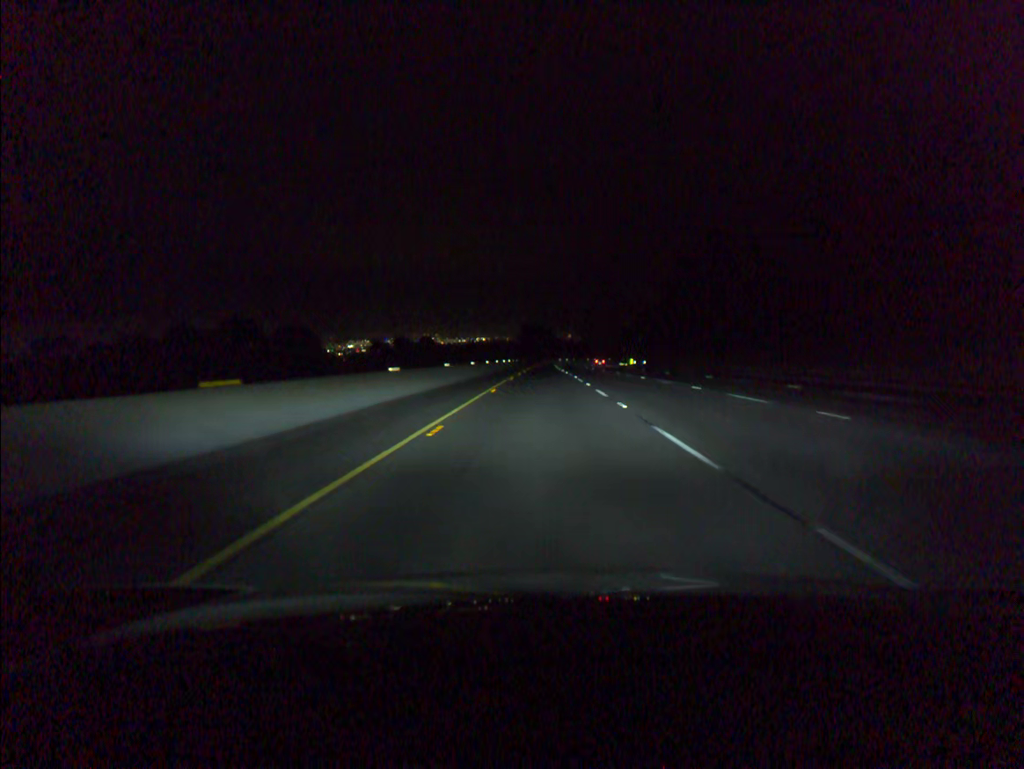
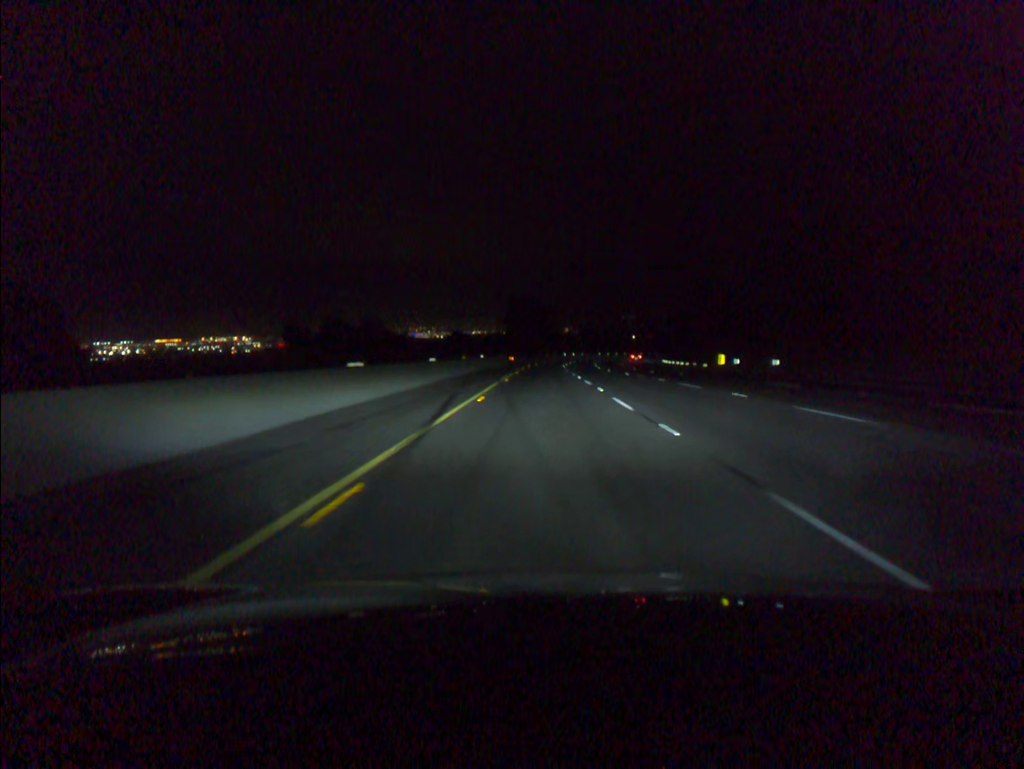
(0.0, +79.1) m; 0°
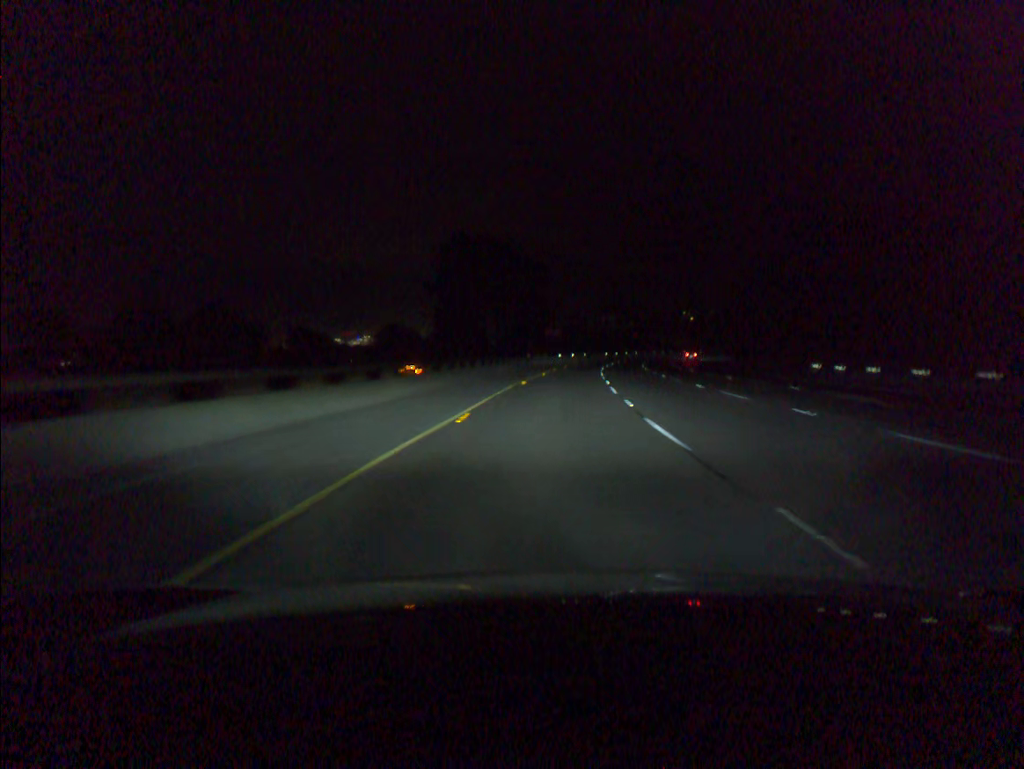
(+0.4, +79.2) m; +1°
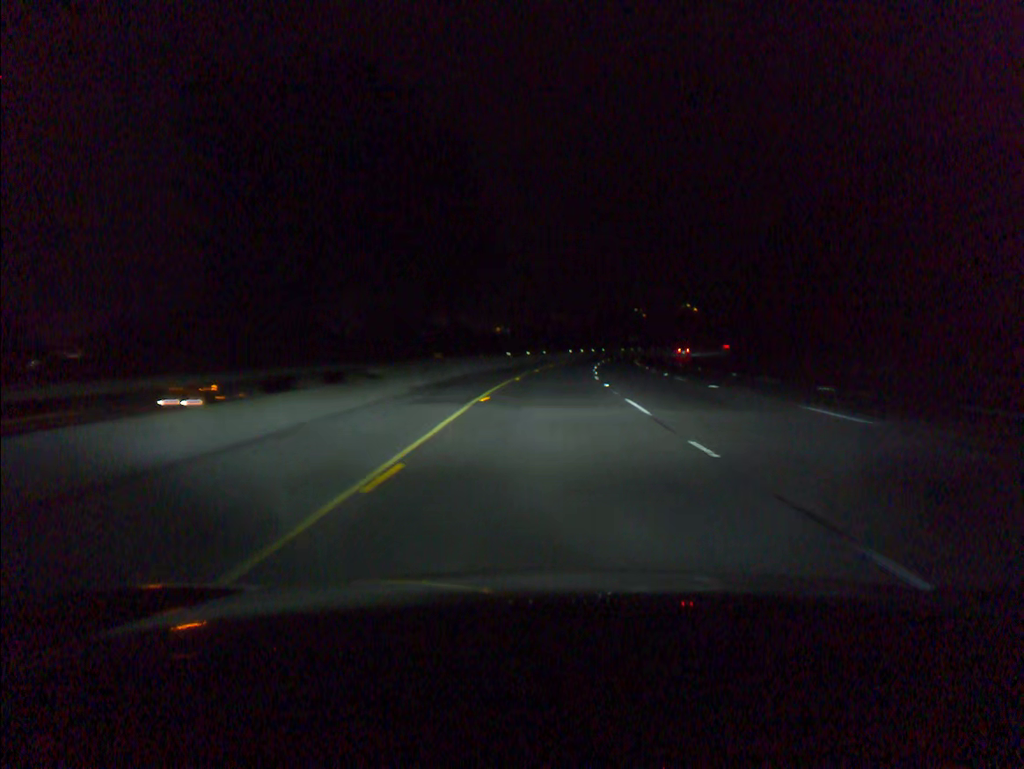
(+1.1, +39.6) m; +3°
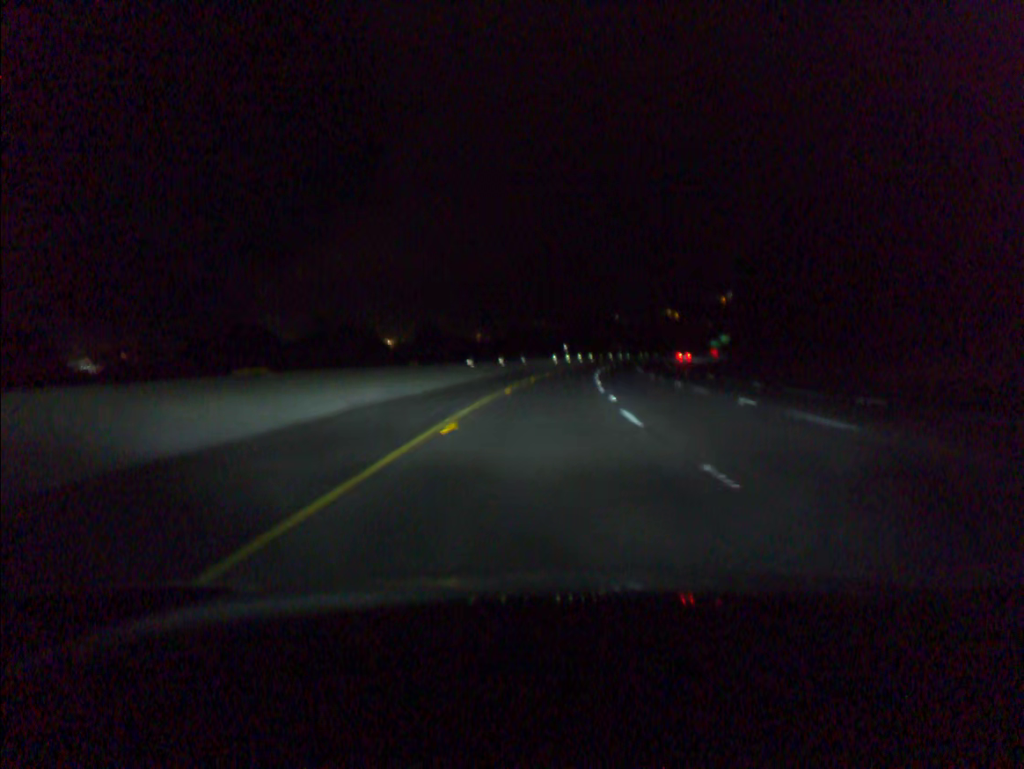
(+0.3, +19.8) m; +1°
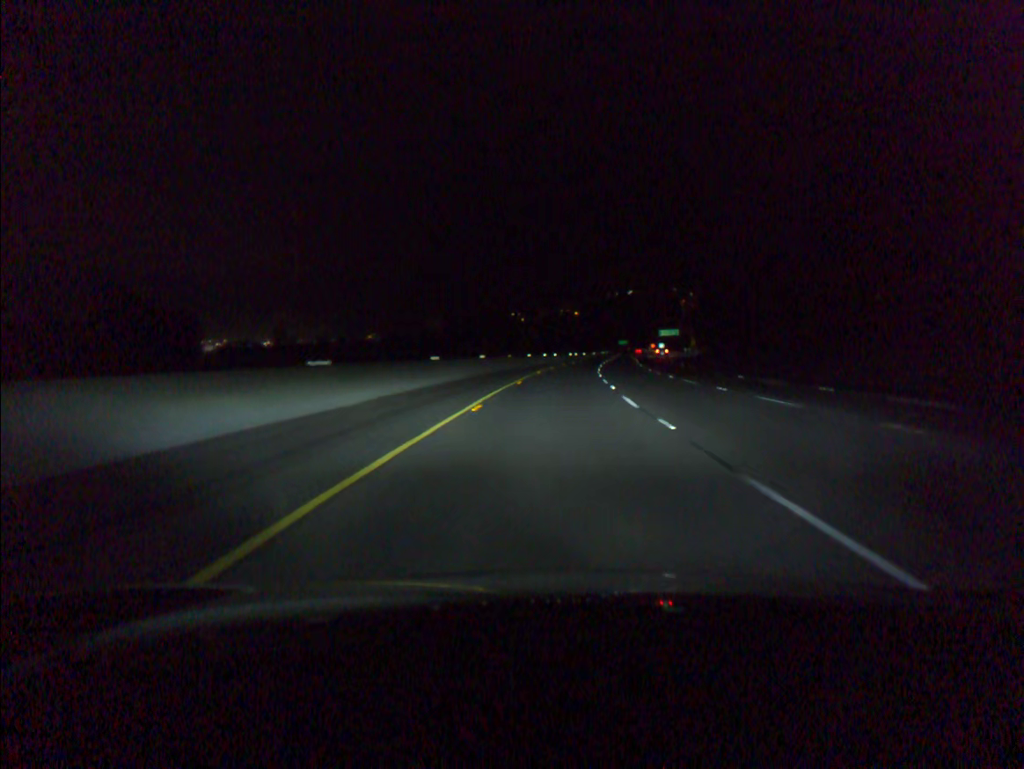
(+6.2, +98.7) m; +7°
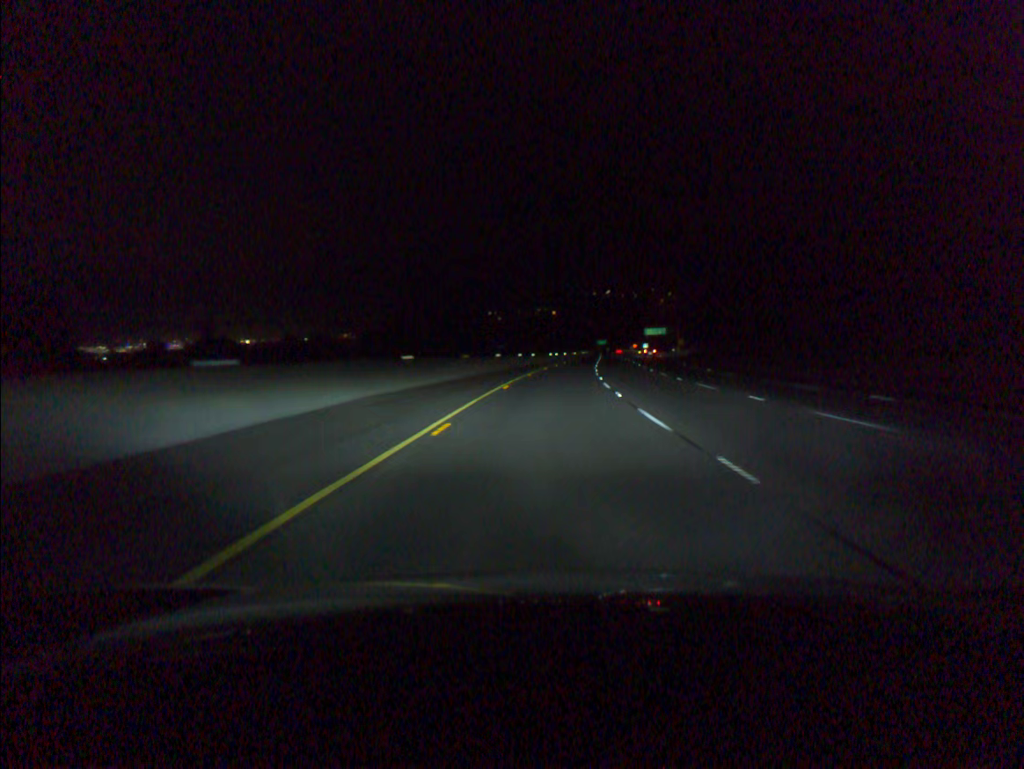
(+0.3, +19.8) m; +2°
